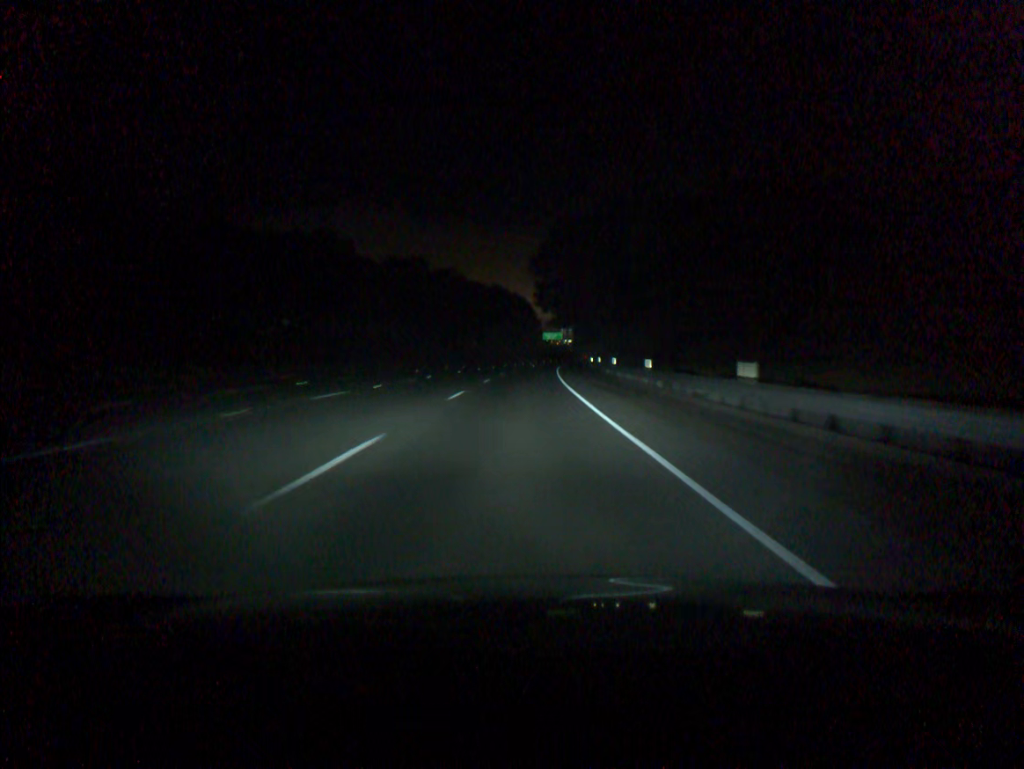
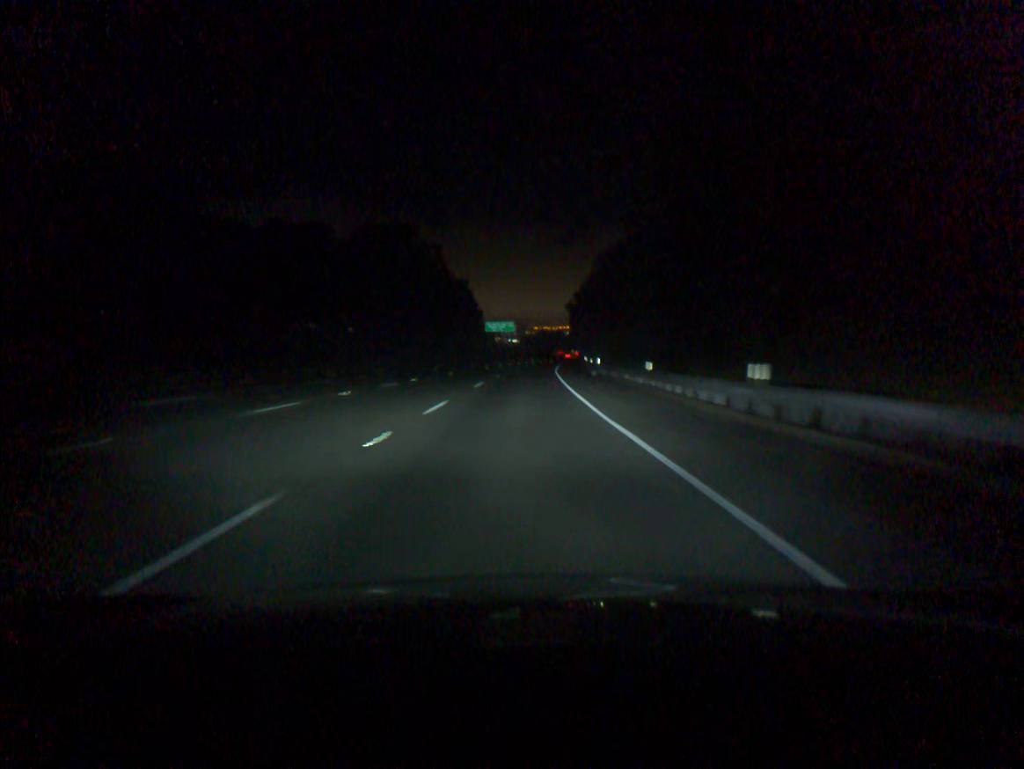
(+3.1, +92.5) m; +4°
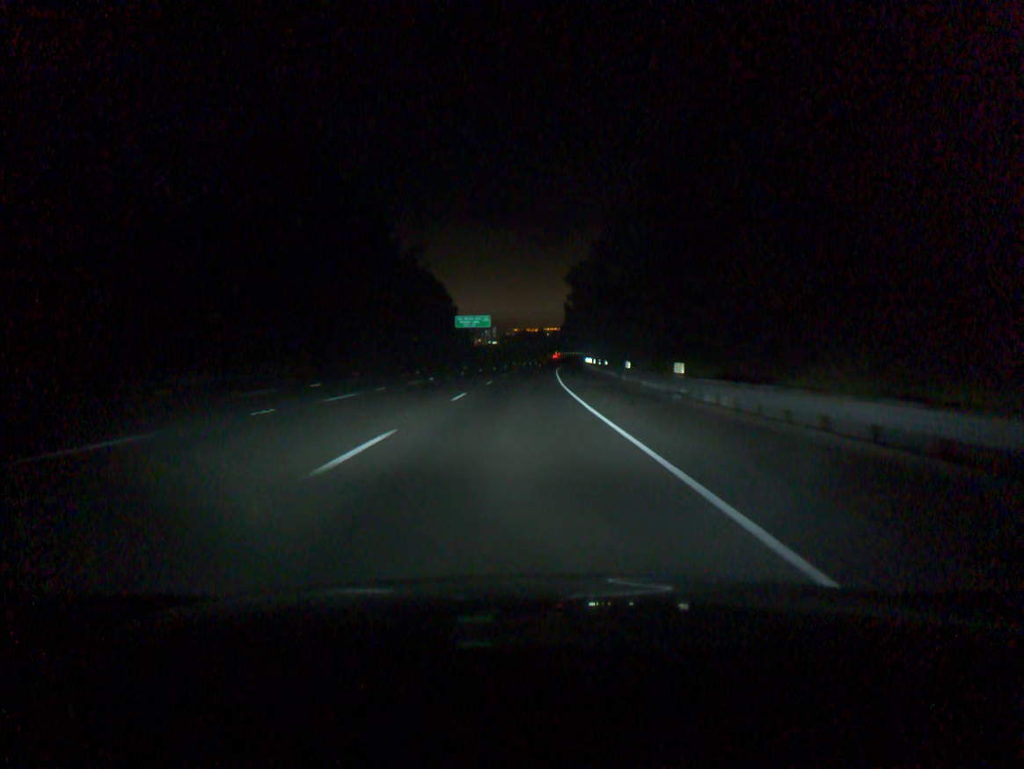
(+0.5, +37.0) m; +1°
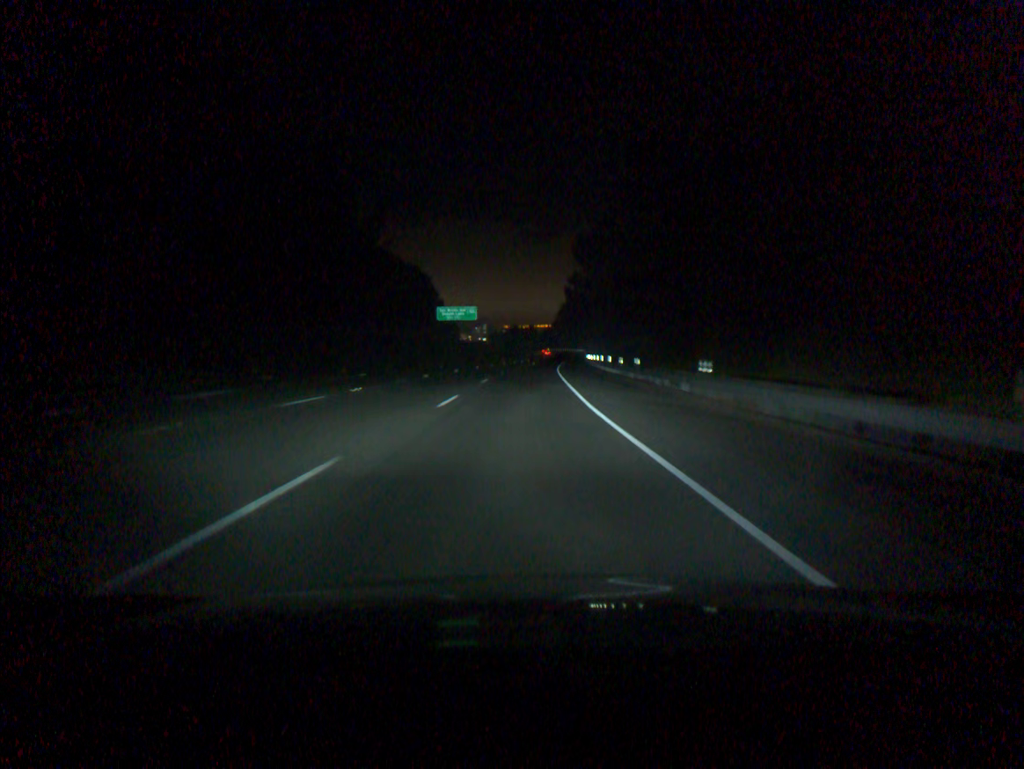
(+0.1, +18.5) m; +1°
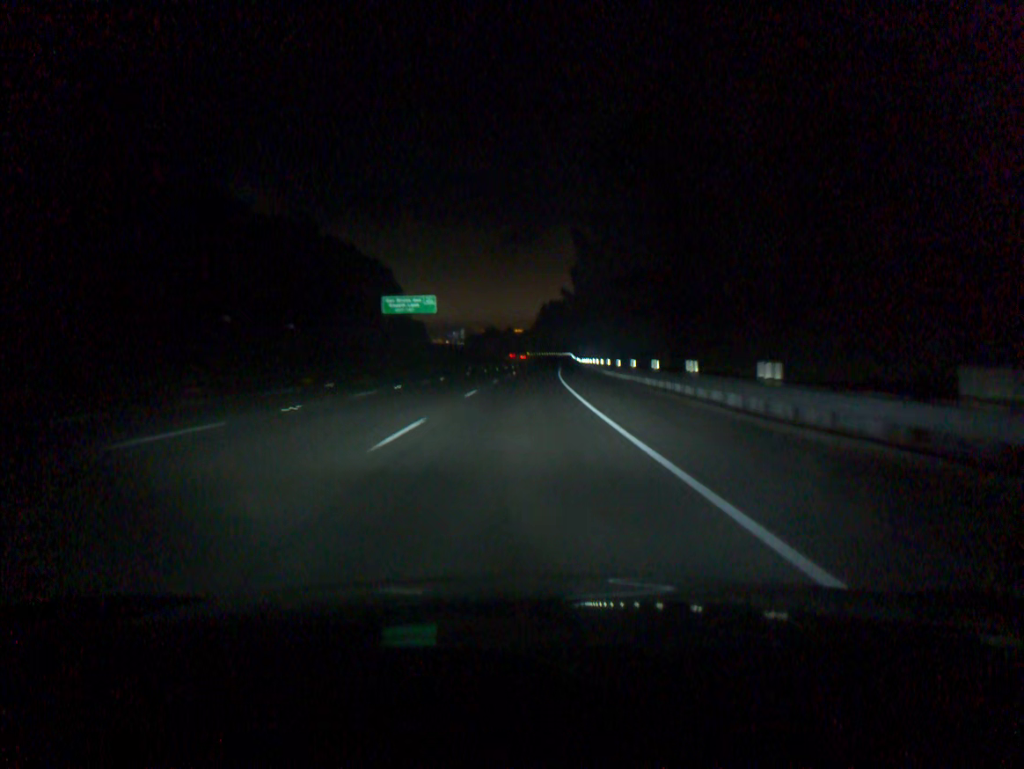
(+0.6, +37.0) m; +2°
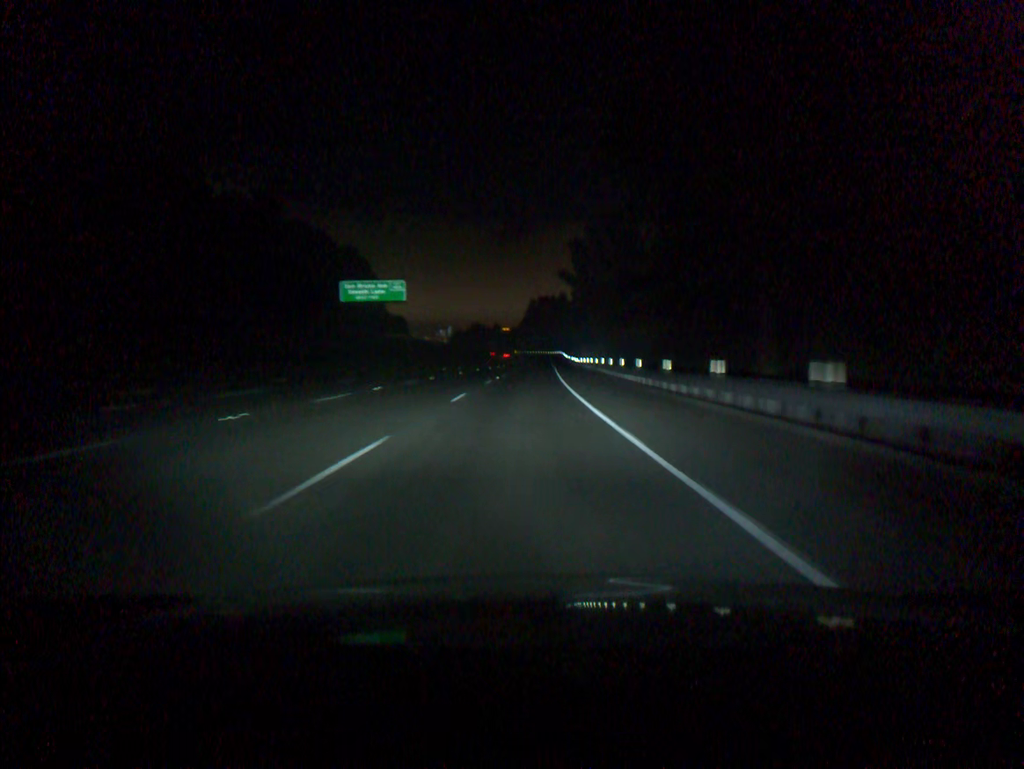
(+0.1, +18.5) m; +1°
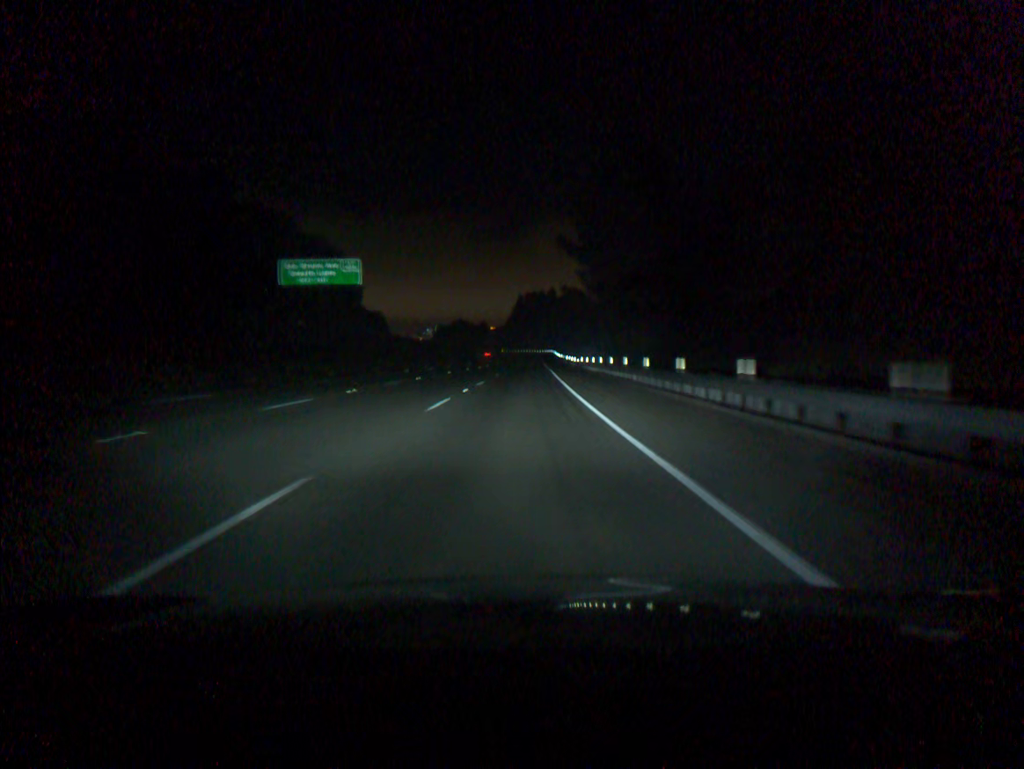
(+0.1, +18.5) m; +1°
